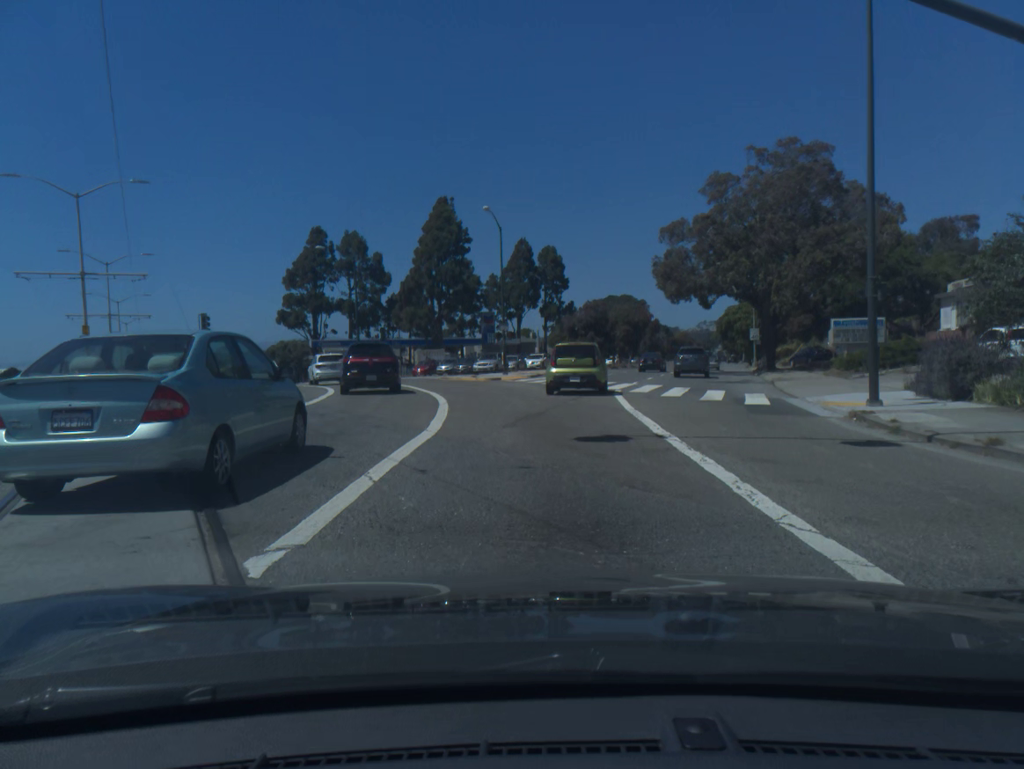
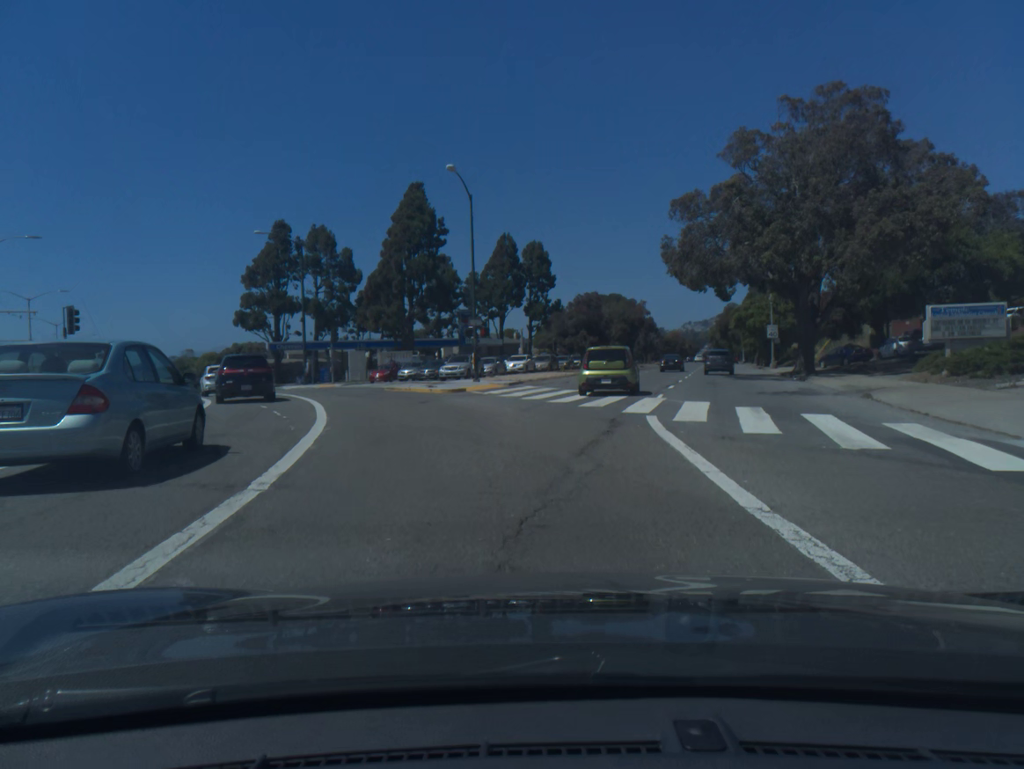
(+0.1, +11.5) m; +1°
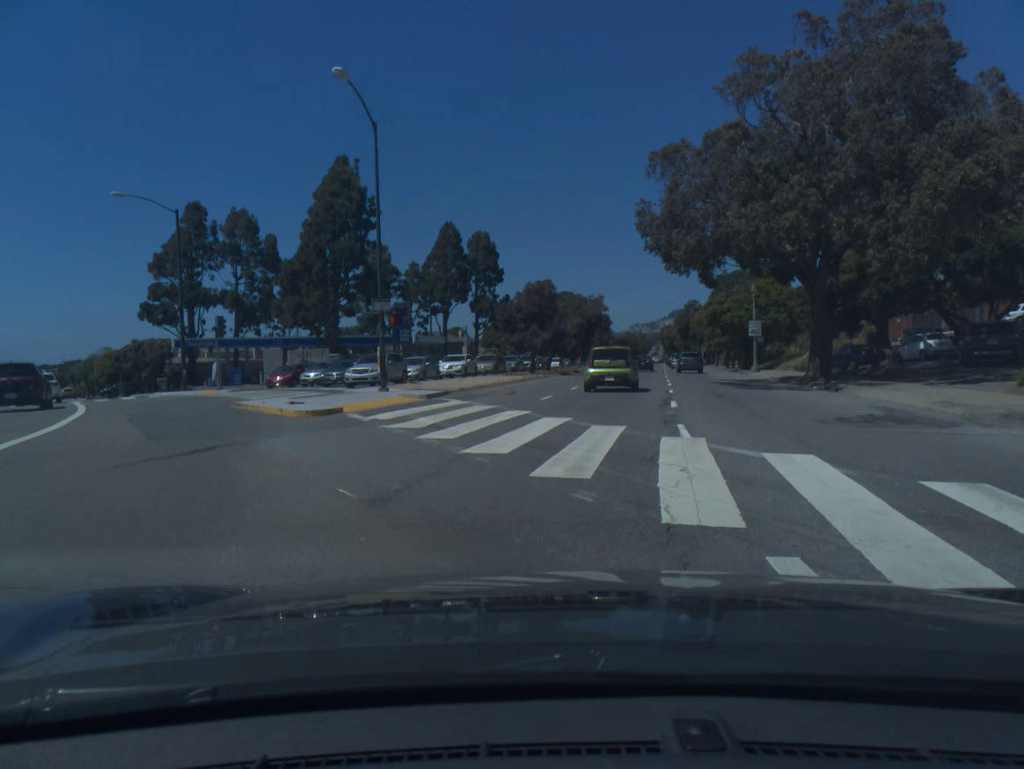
(+0.4, +11.6) m; +4°
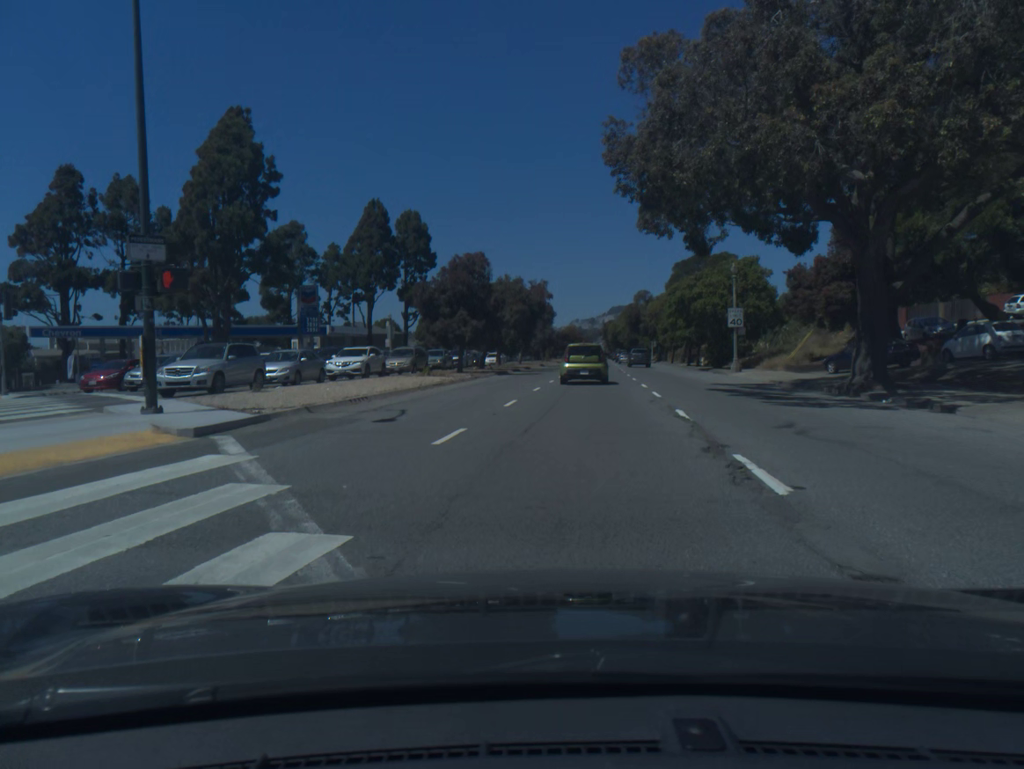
(+0.5, +12.3) m; +4°
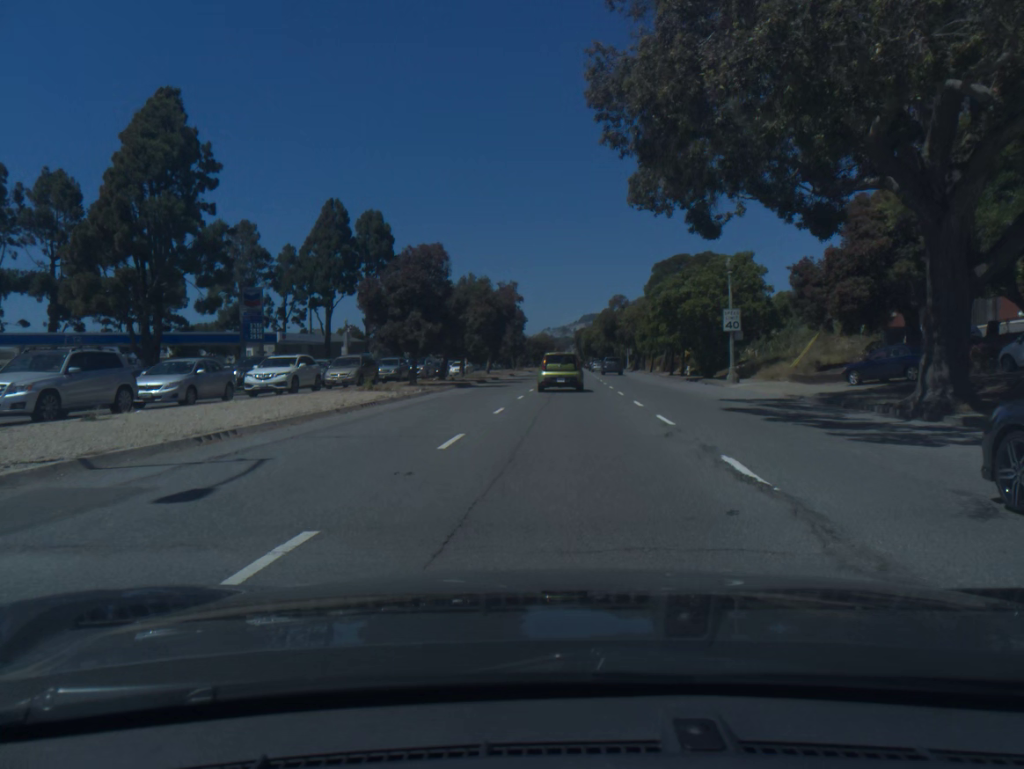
(+0.1, +6.6) m; +2°
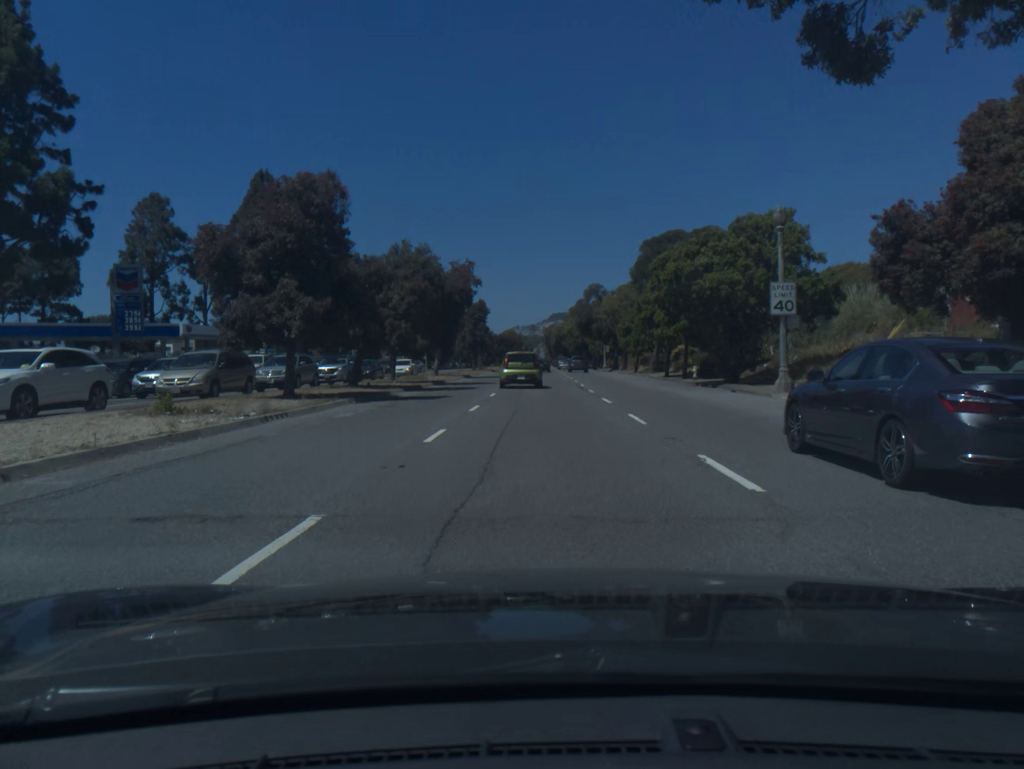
(+0.2, +14.1) m; +2°
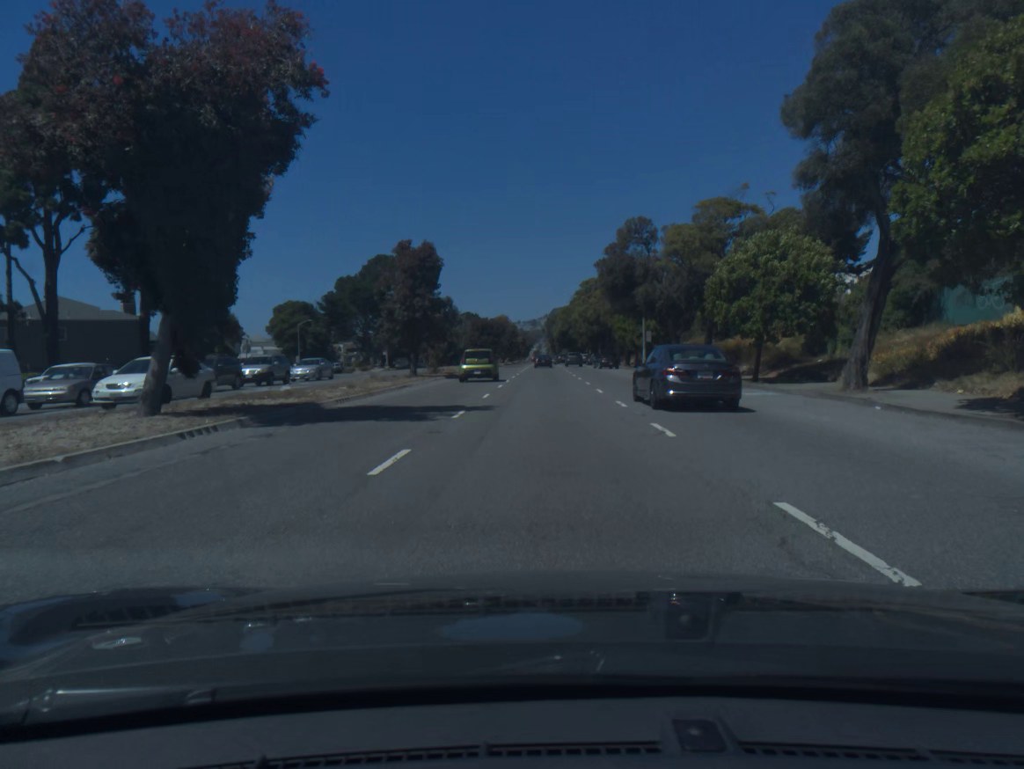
(0.0, +39.9) m; 0°
